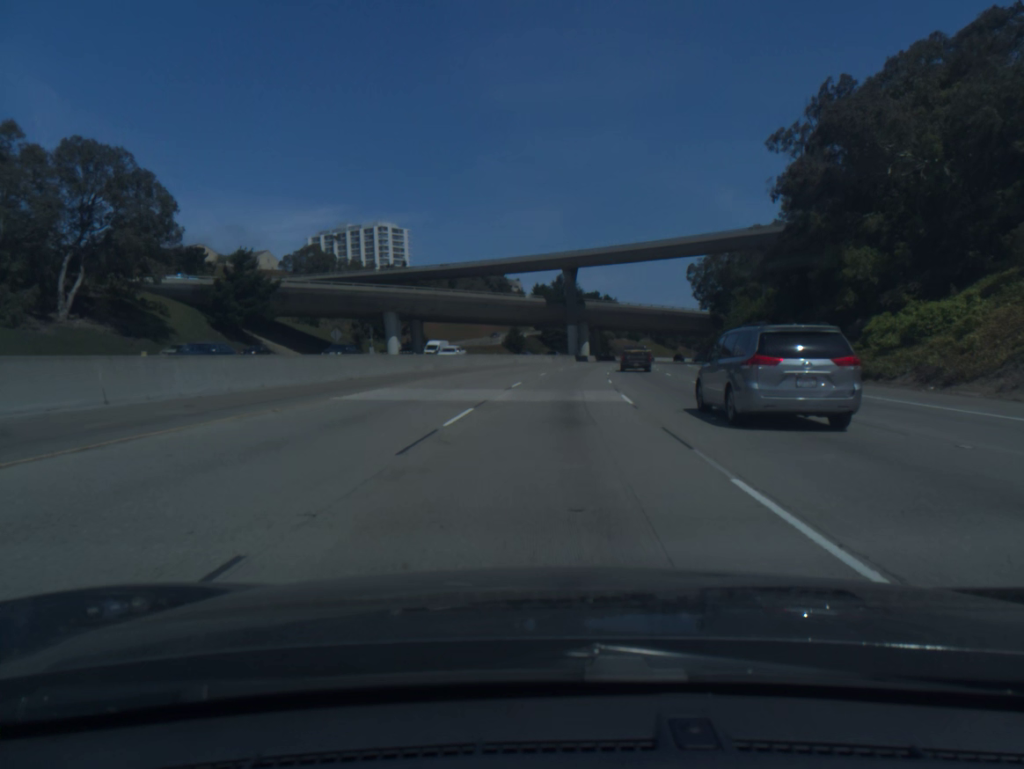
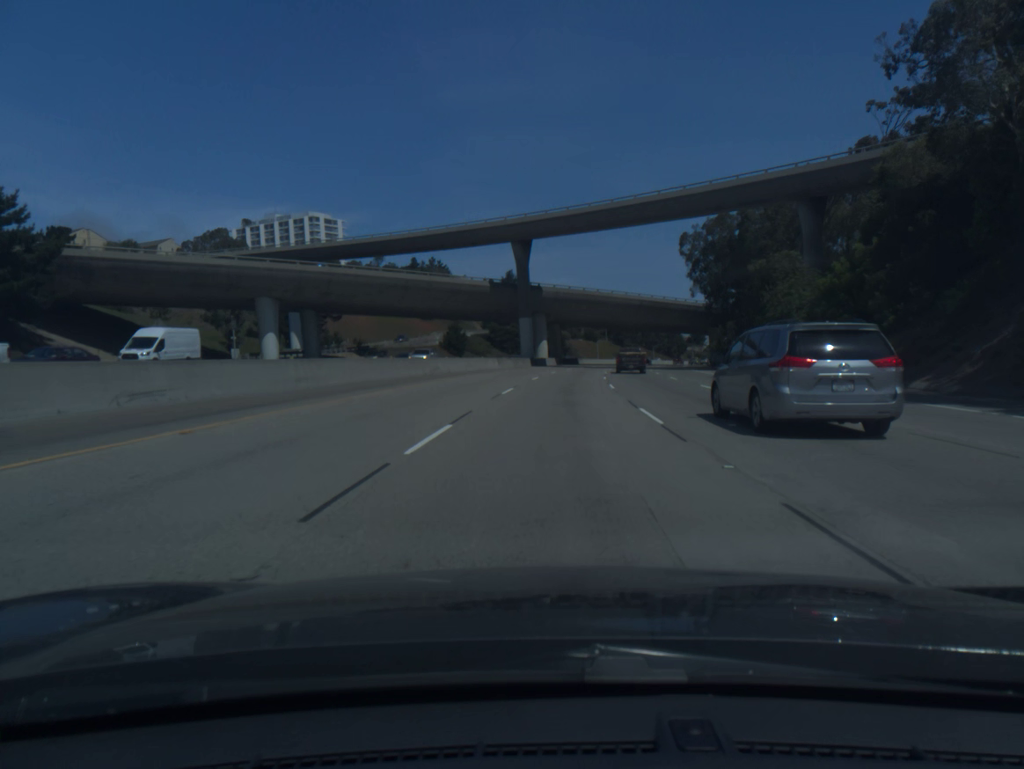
(+1.0, +32.8) m; +4°
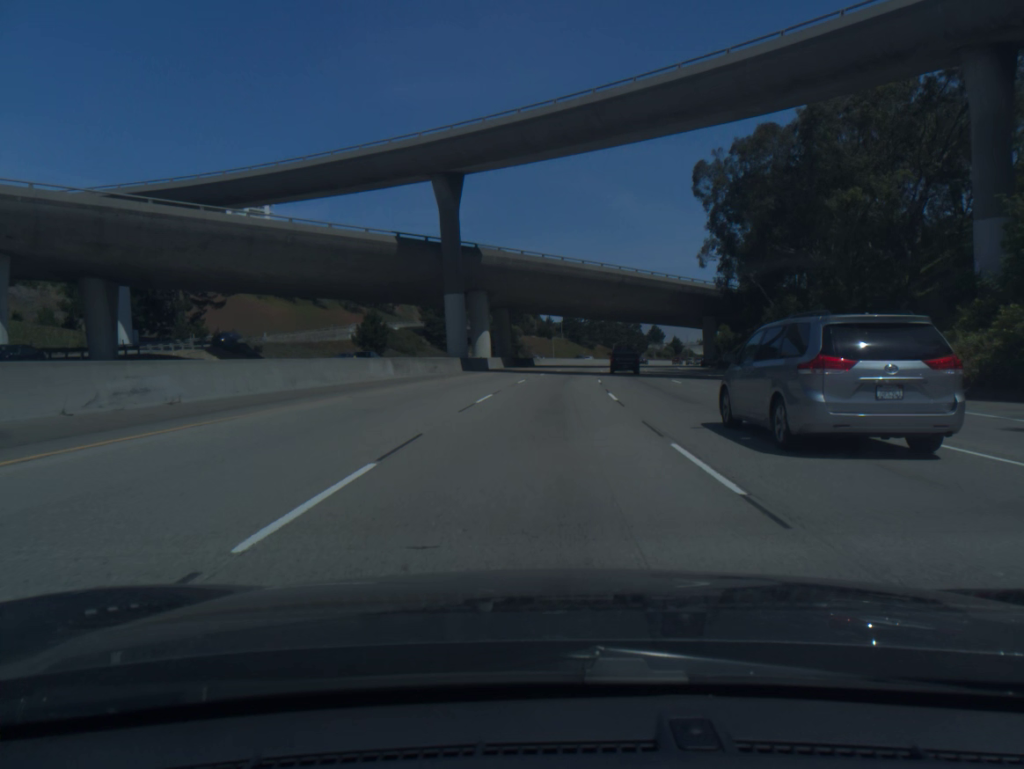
(+1.1, +33.4) m; +3°
